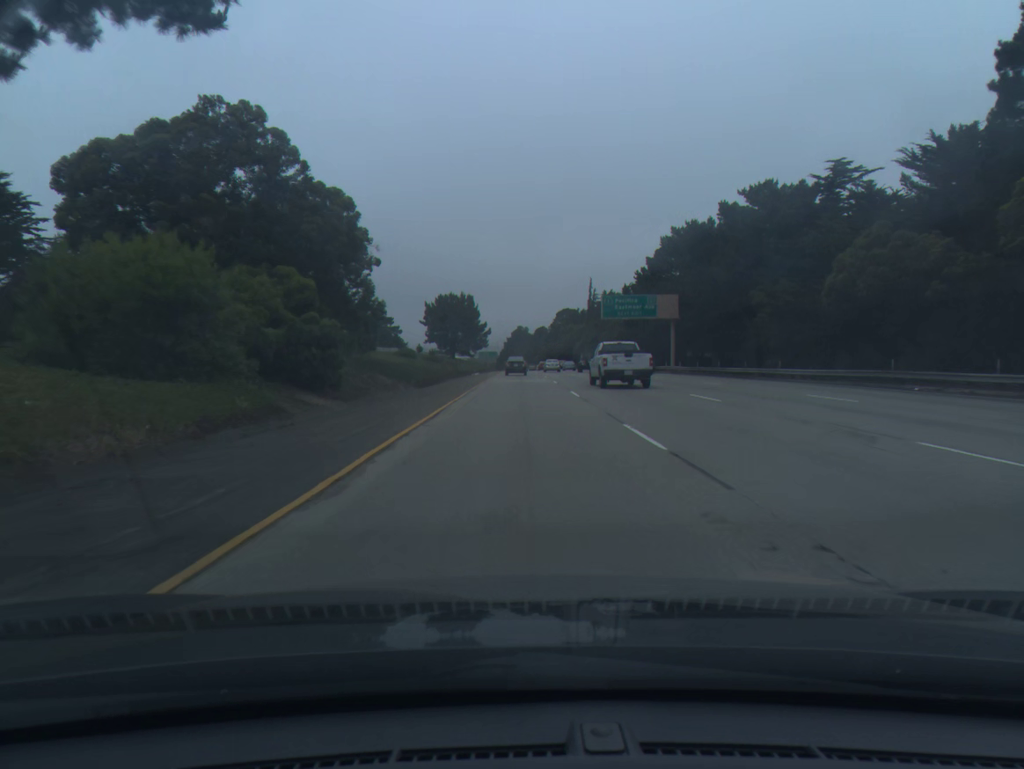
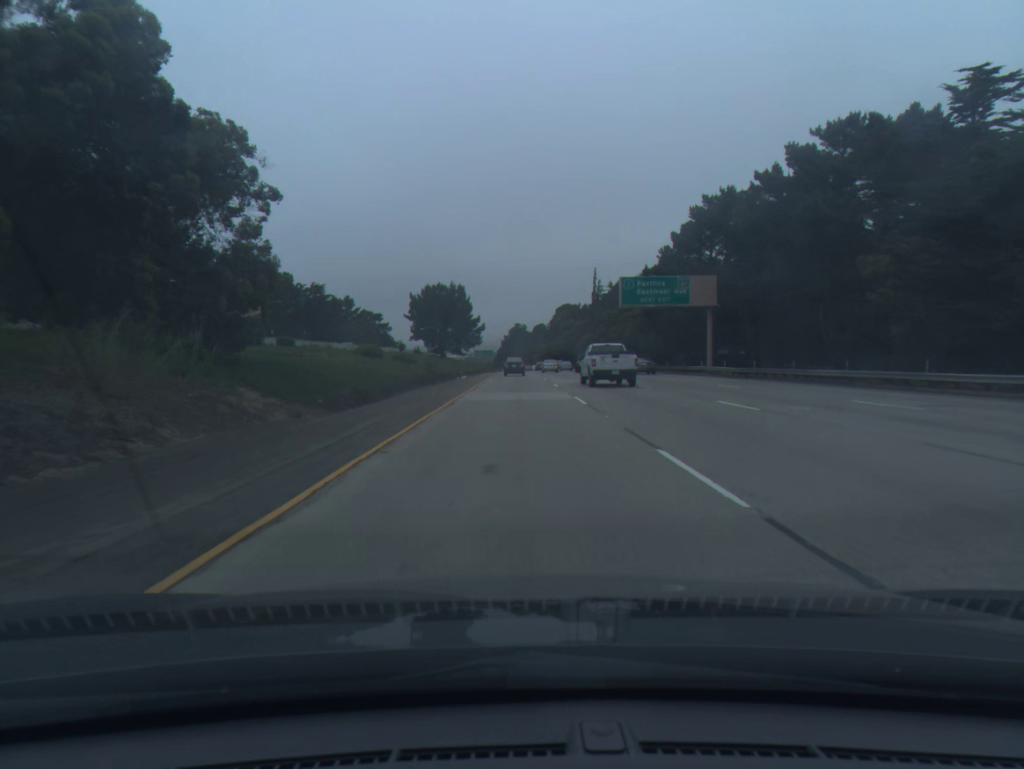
(+0.1, +18.6) m; 0°
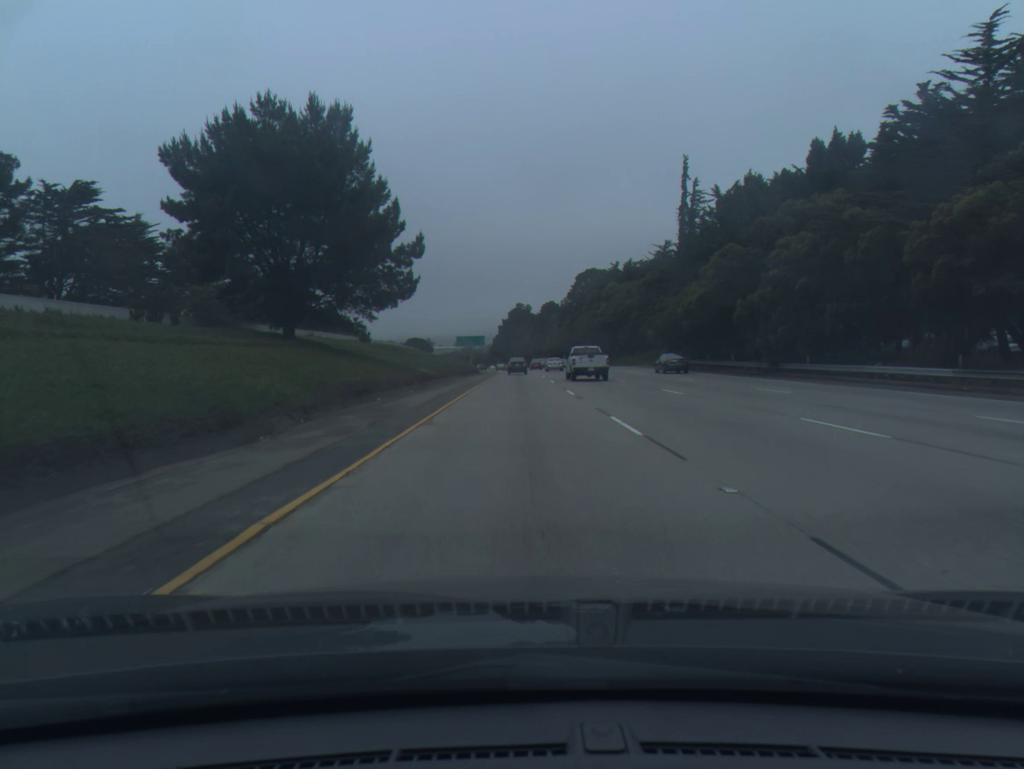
(-0.6, +93.5) m; 0°
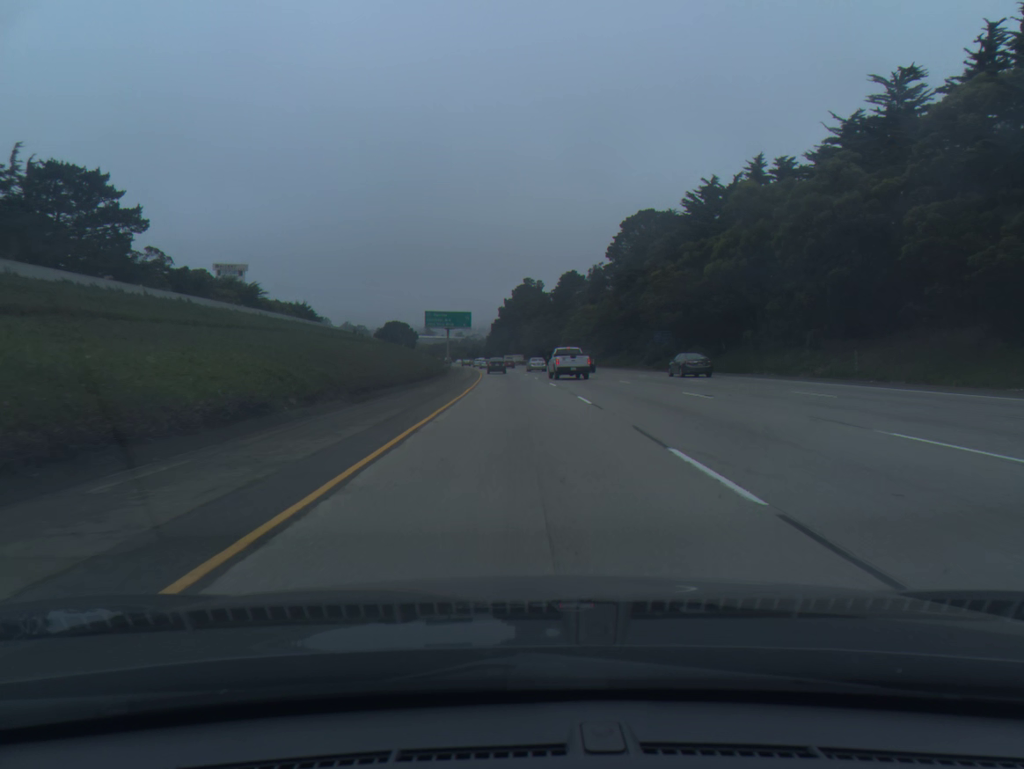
(-0.3, +76.5) m; 0°
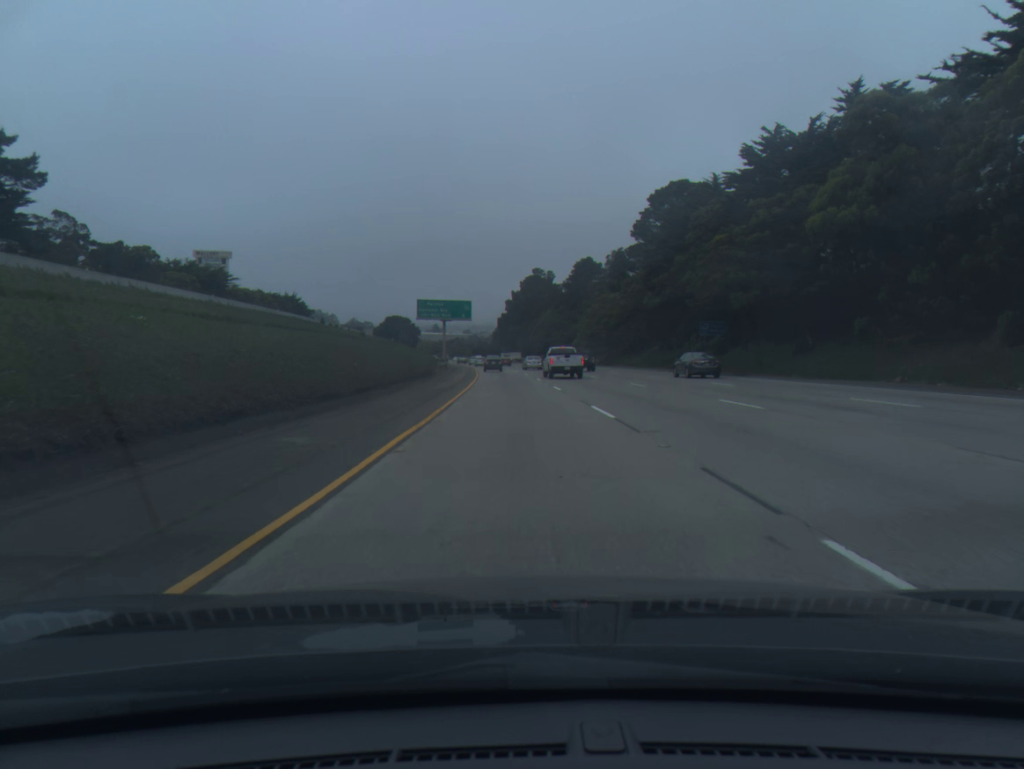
(-0.1, +19.4) m; 0°
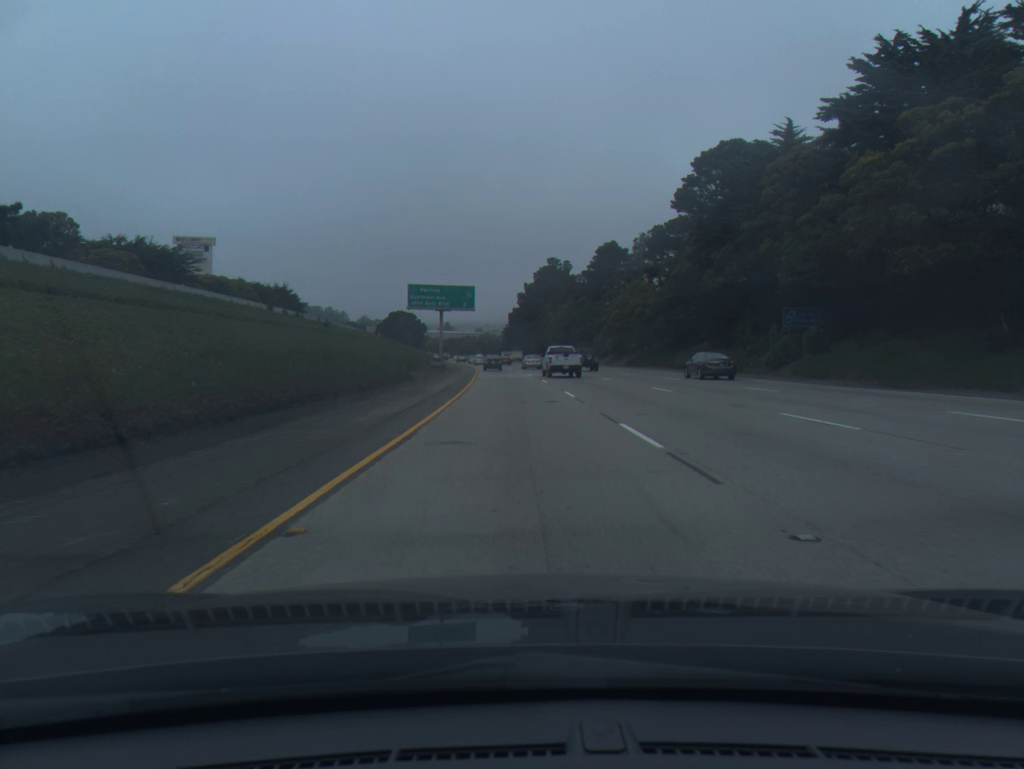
(-0.1, +19.5) m; -1°
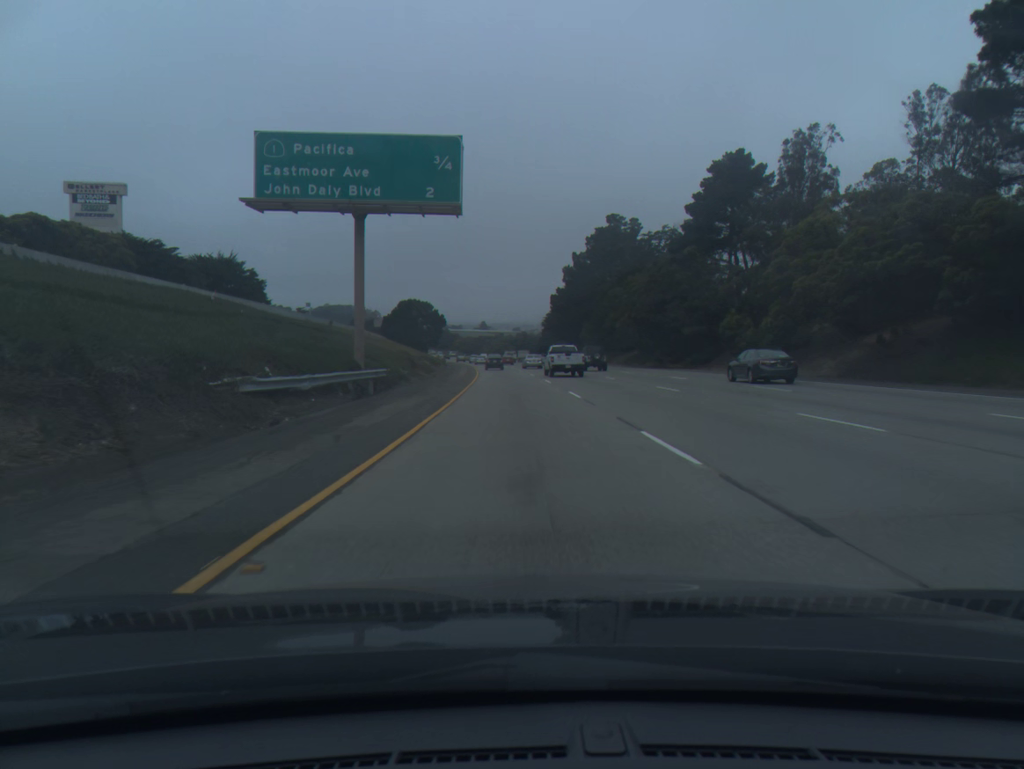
(-1.5, +59.0) m; -3°
